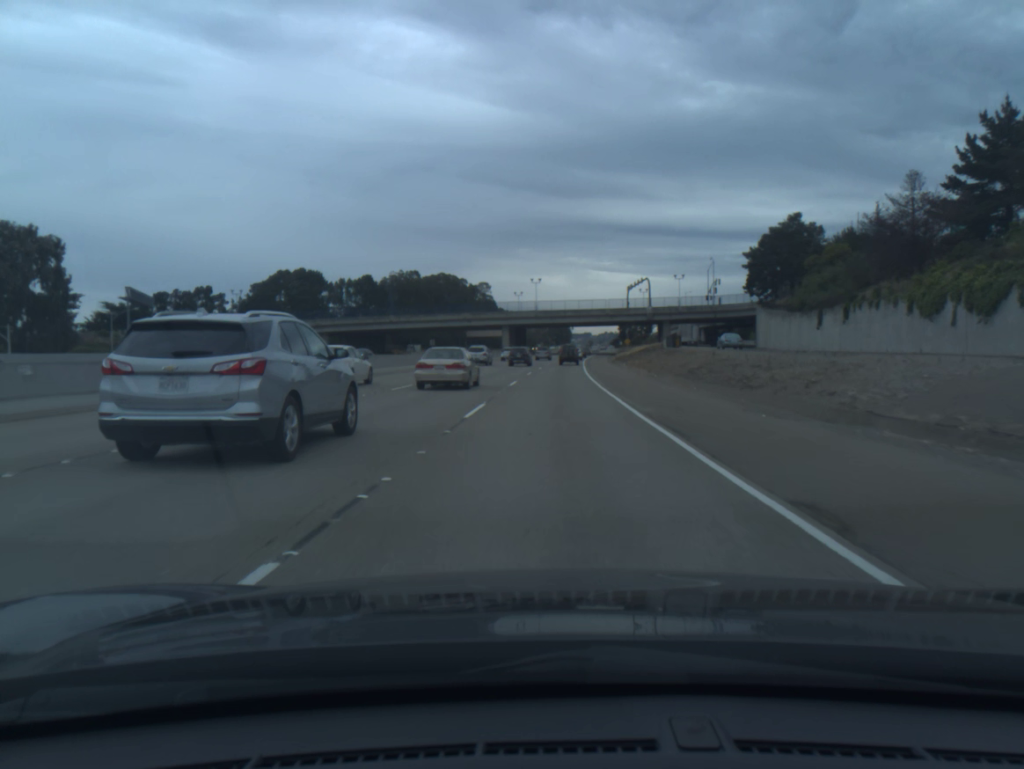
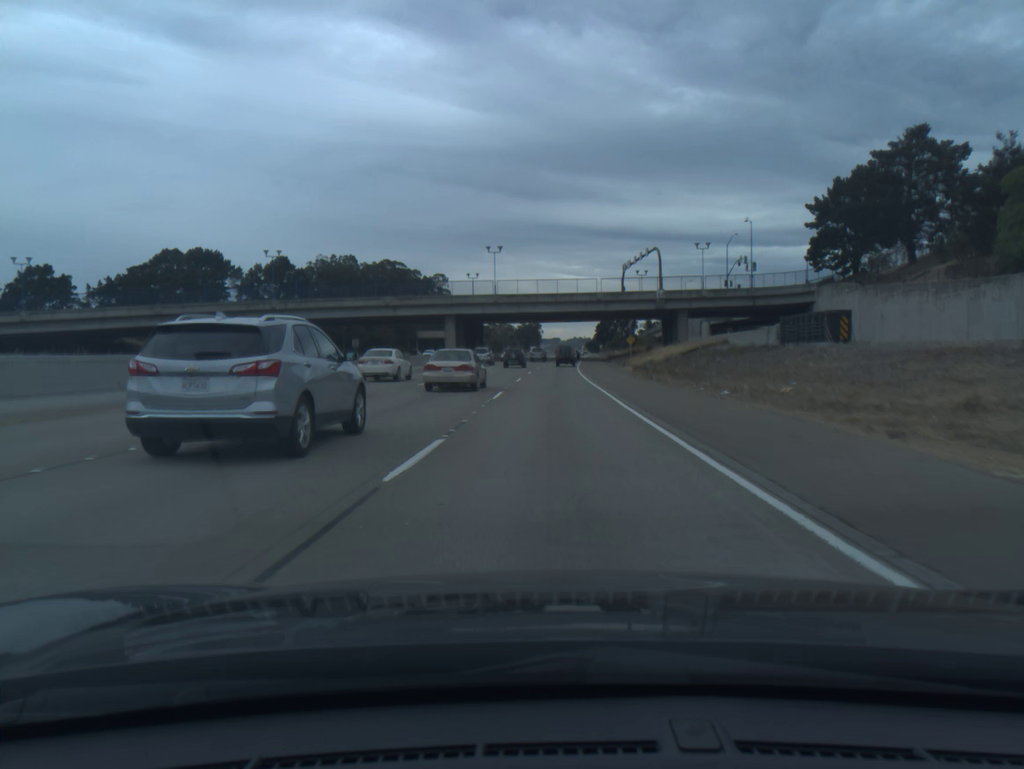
(+1.0, +51.0) m; +2°
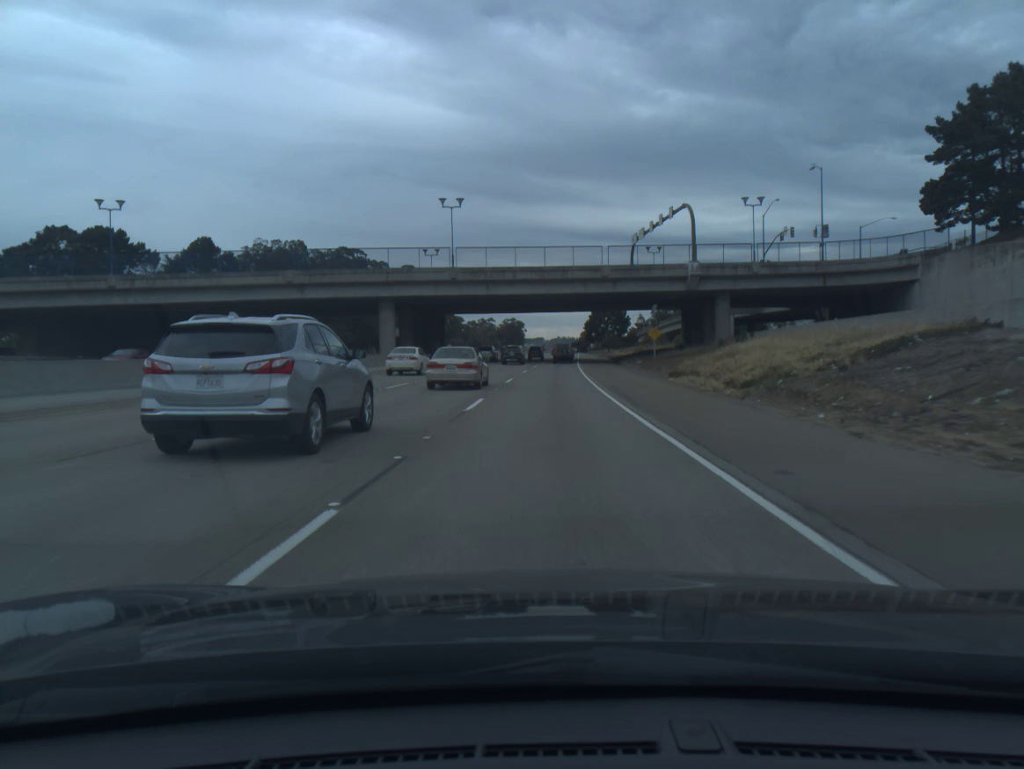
(+0.4, +34.4) m; +1°
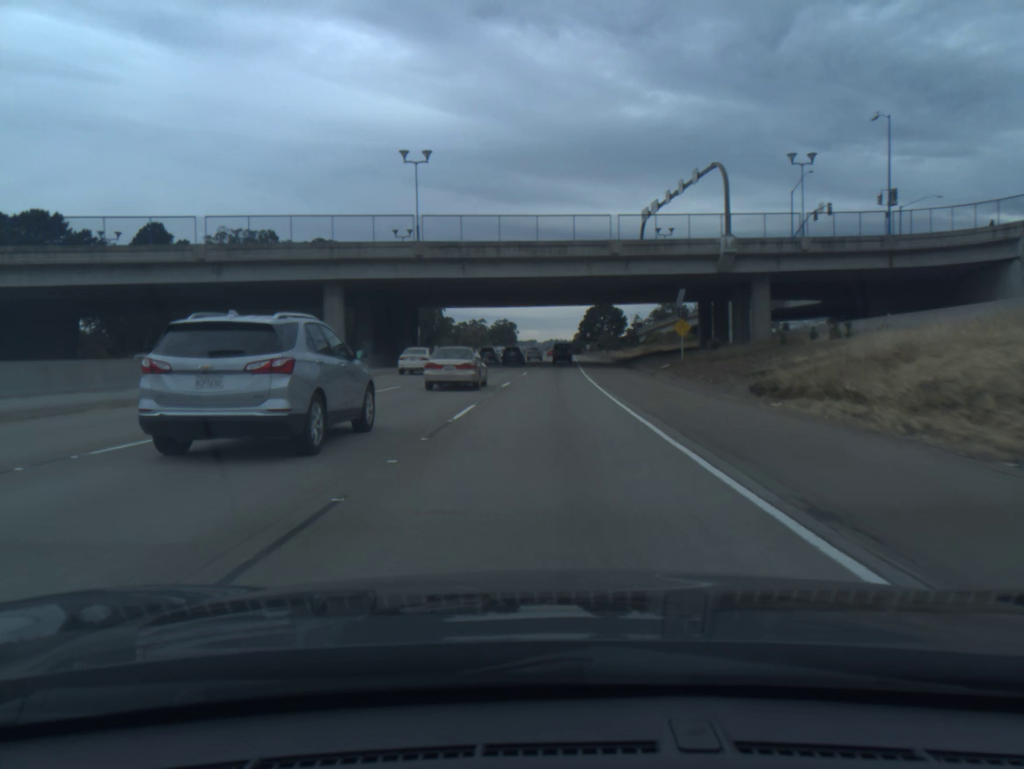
(+0.1, +17.2) m; +1°
